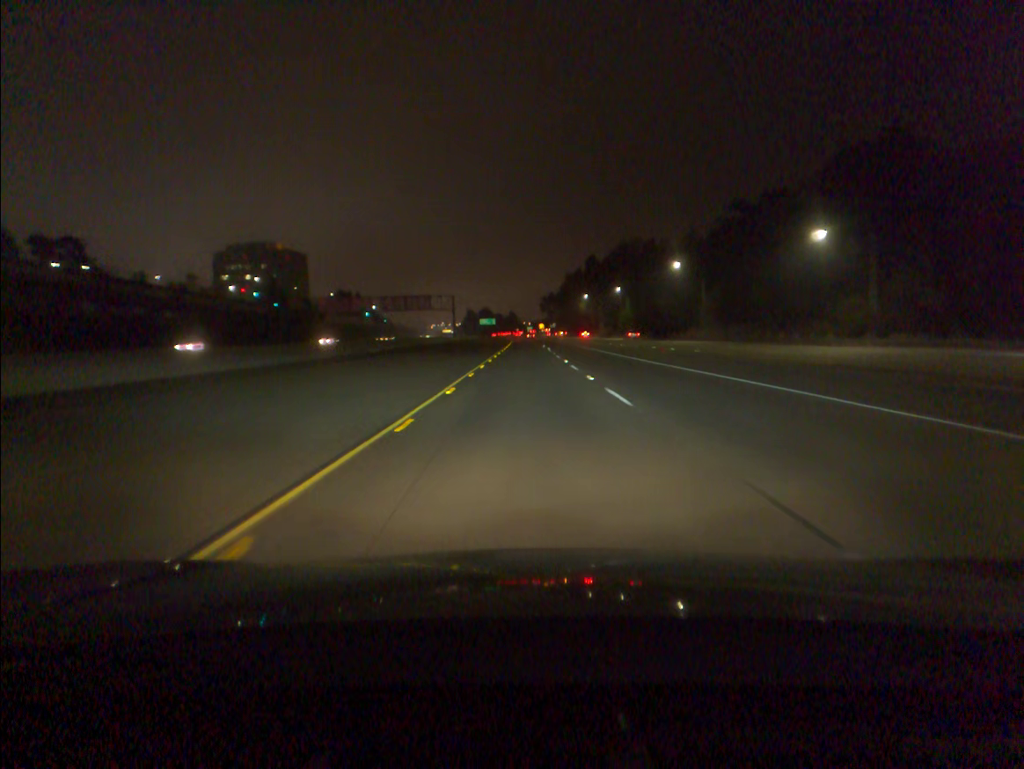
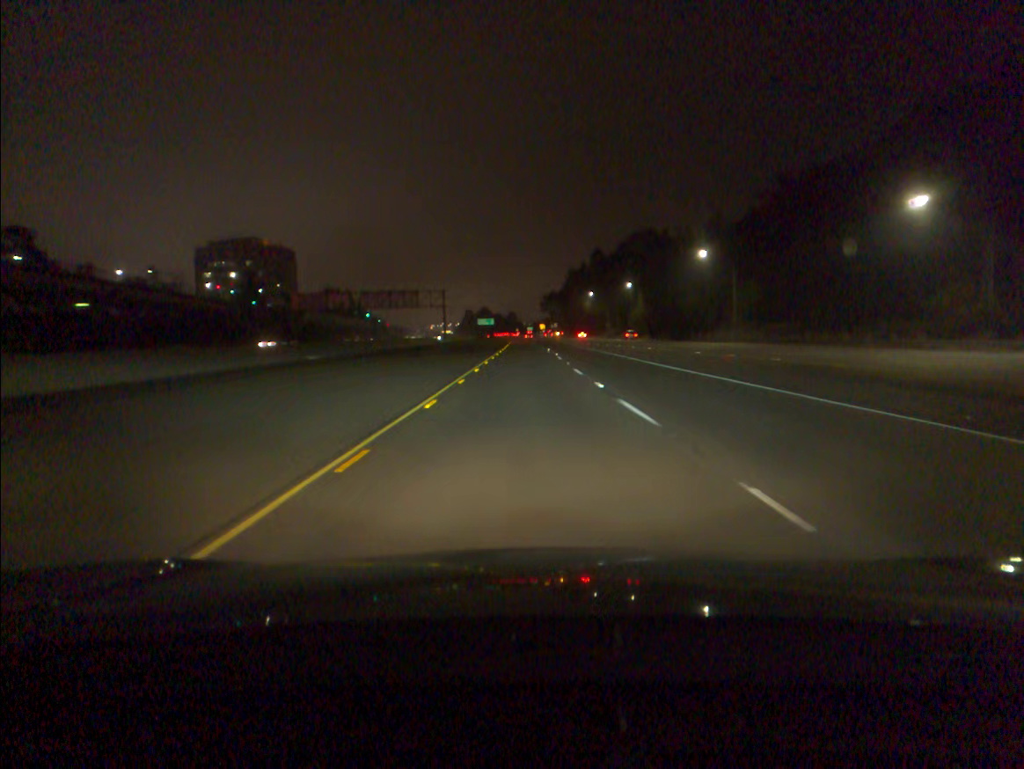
(0.0, +17.7) m; 0°
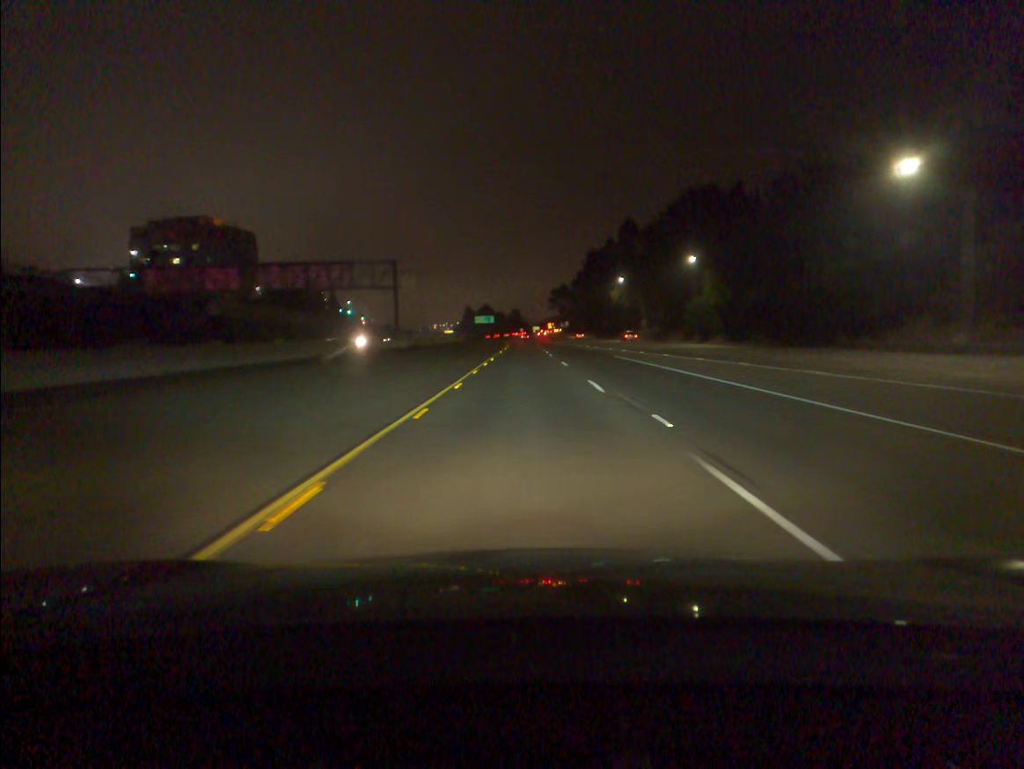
(-0.2, +53.2) m; 0°
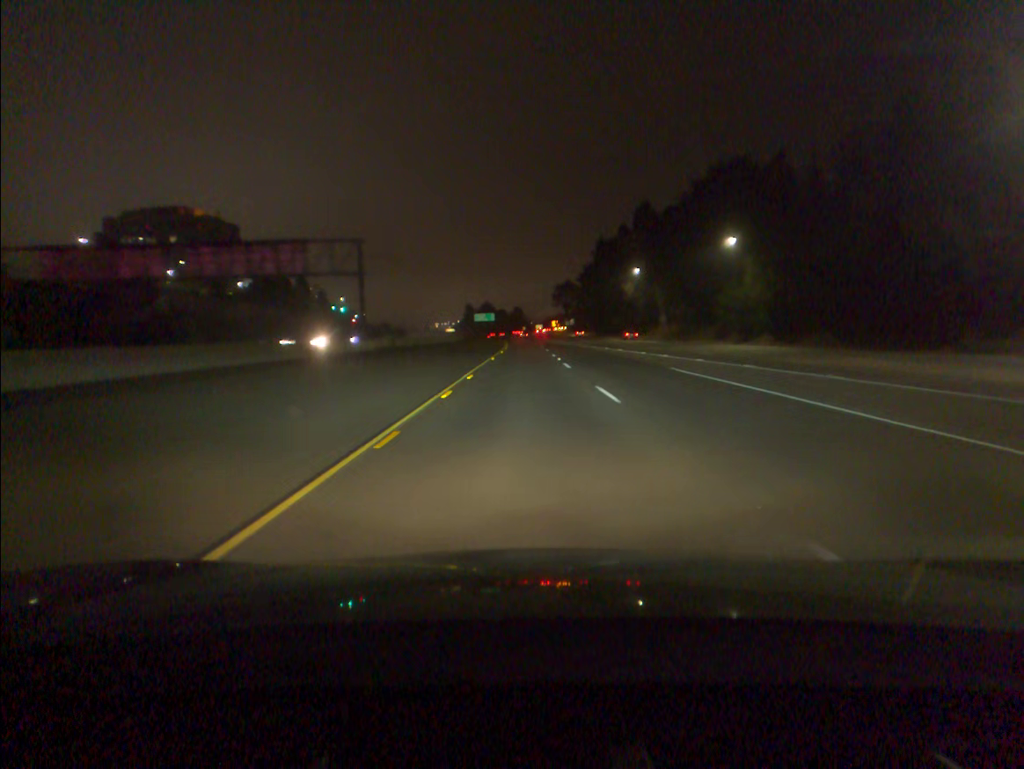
(0.0, +17.7) m; 0°
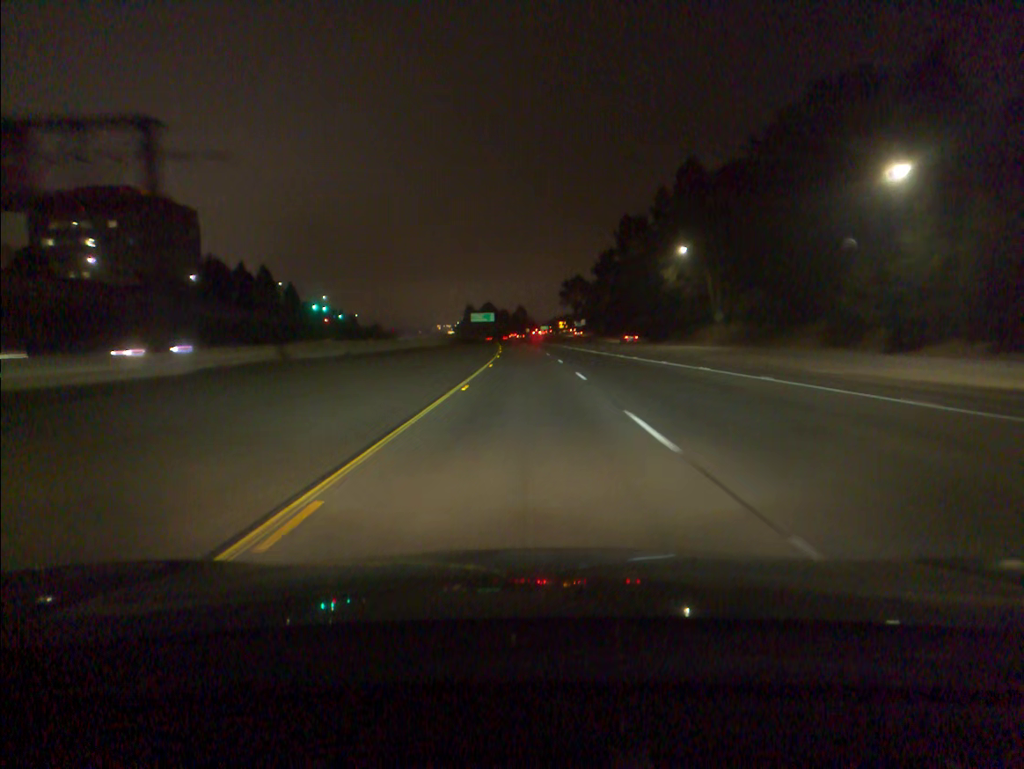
(-0.1, +35.5) m; 0°
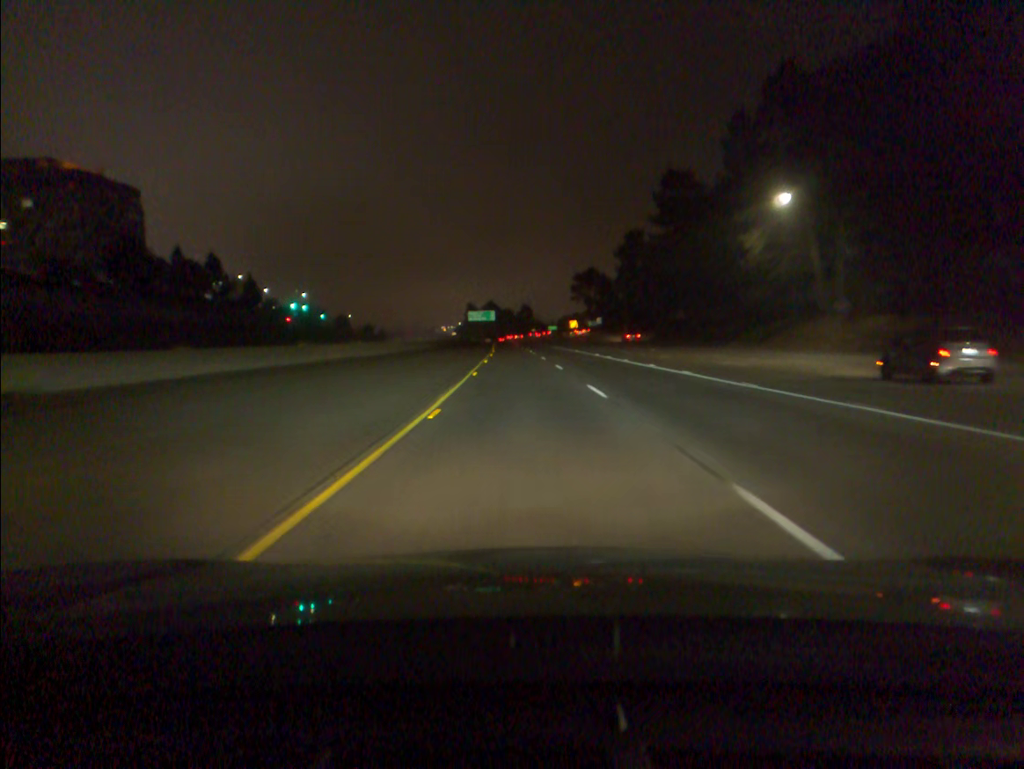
(-0.1, +35.8) m; 0°
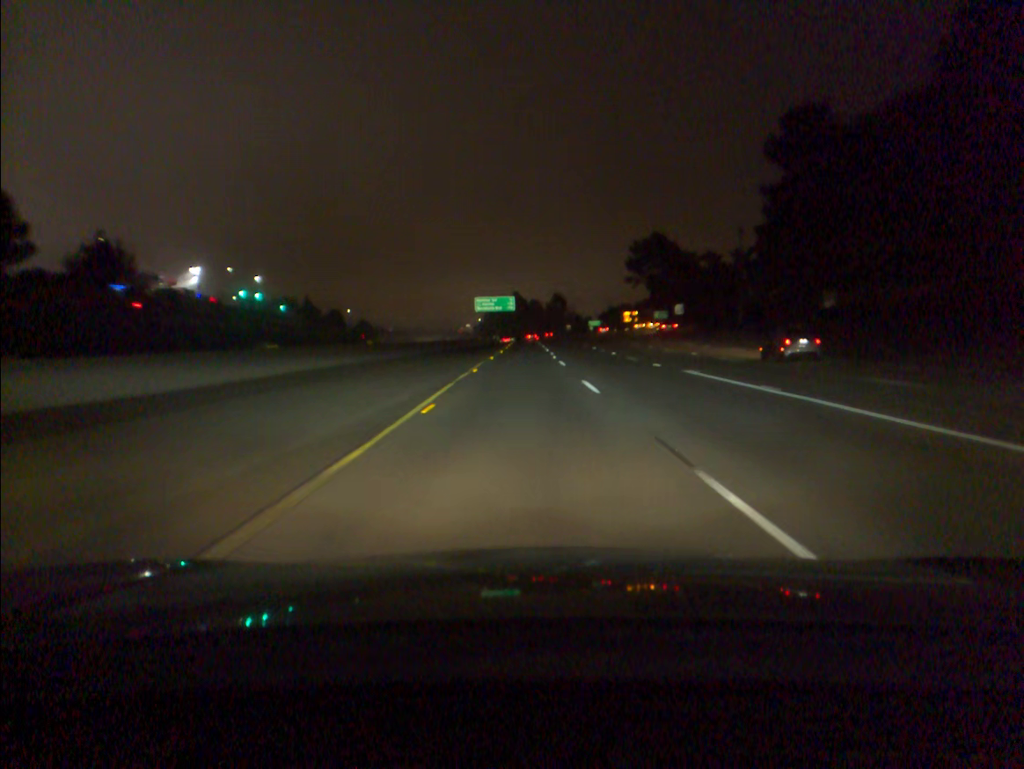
(-1.5, +72.3) m; -2°
